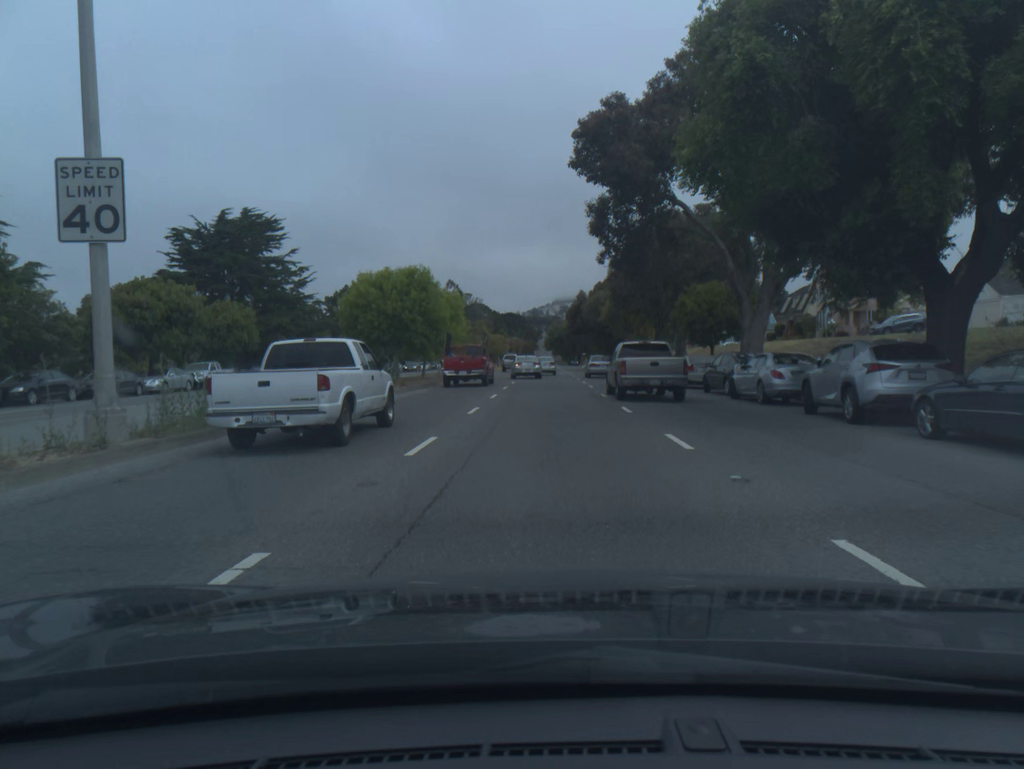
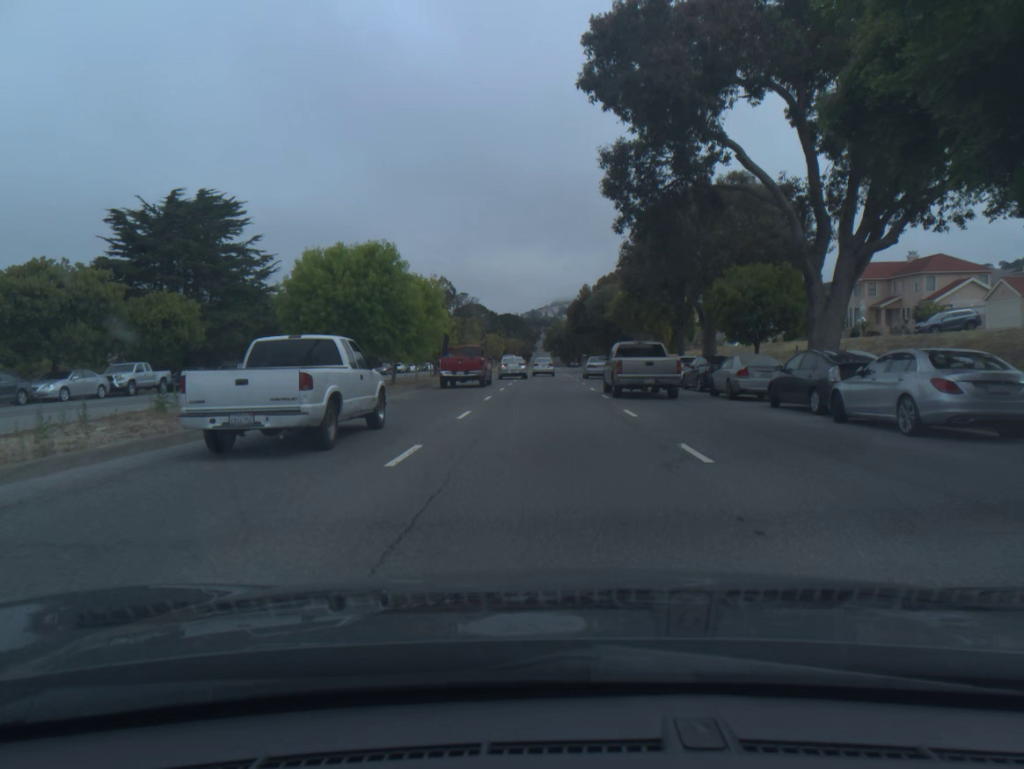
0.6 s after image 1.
(0.0, +8.8) m; 0°
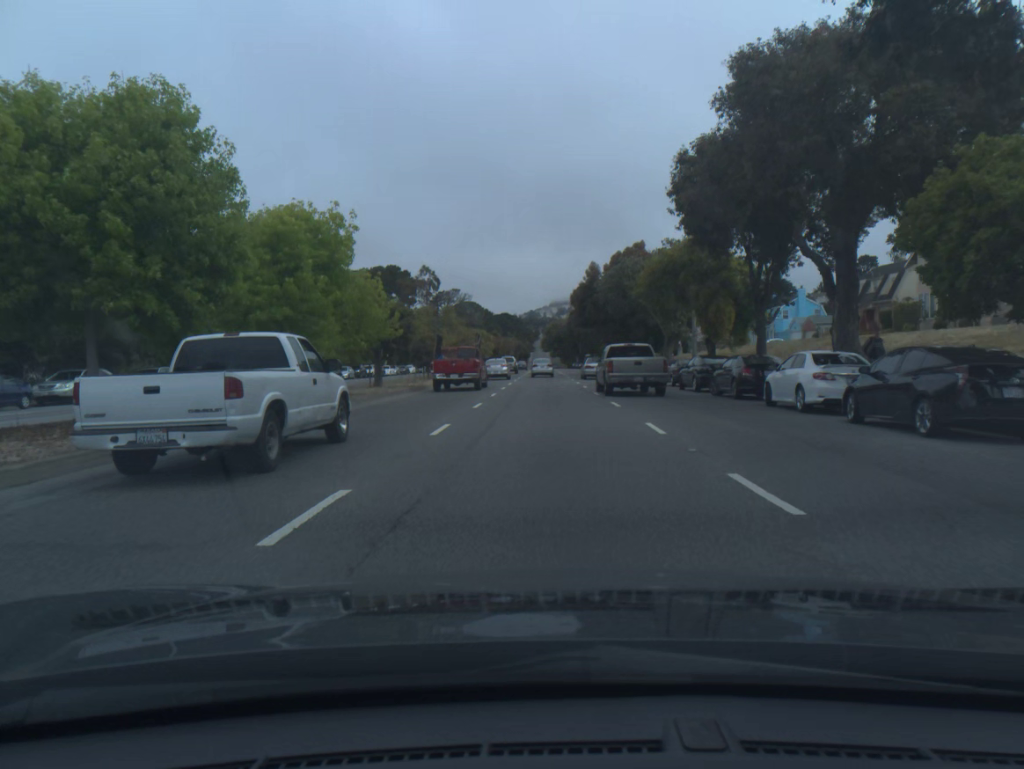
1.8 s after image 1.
(0.0, +18.2) m; 0°
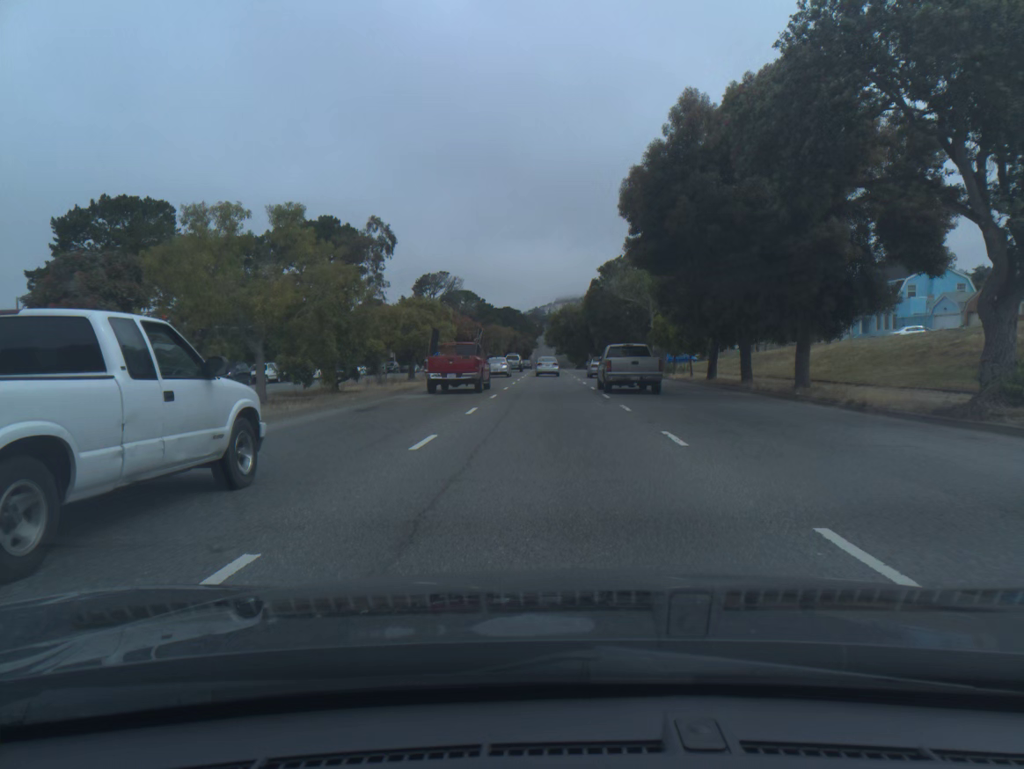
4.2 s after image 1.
(-0.1, +38.5) m; 0°
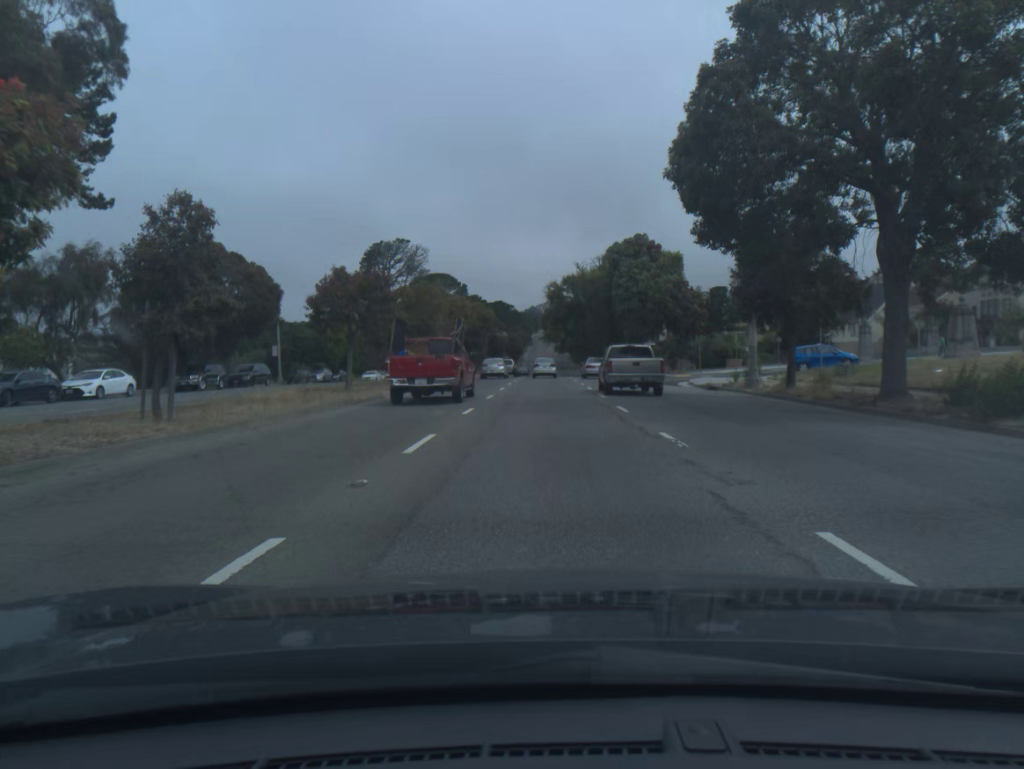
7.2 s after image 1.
(+0.3, +51.0) m; 0°
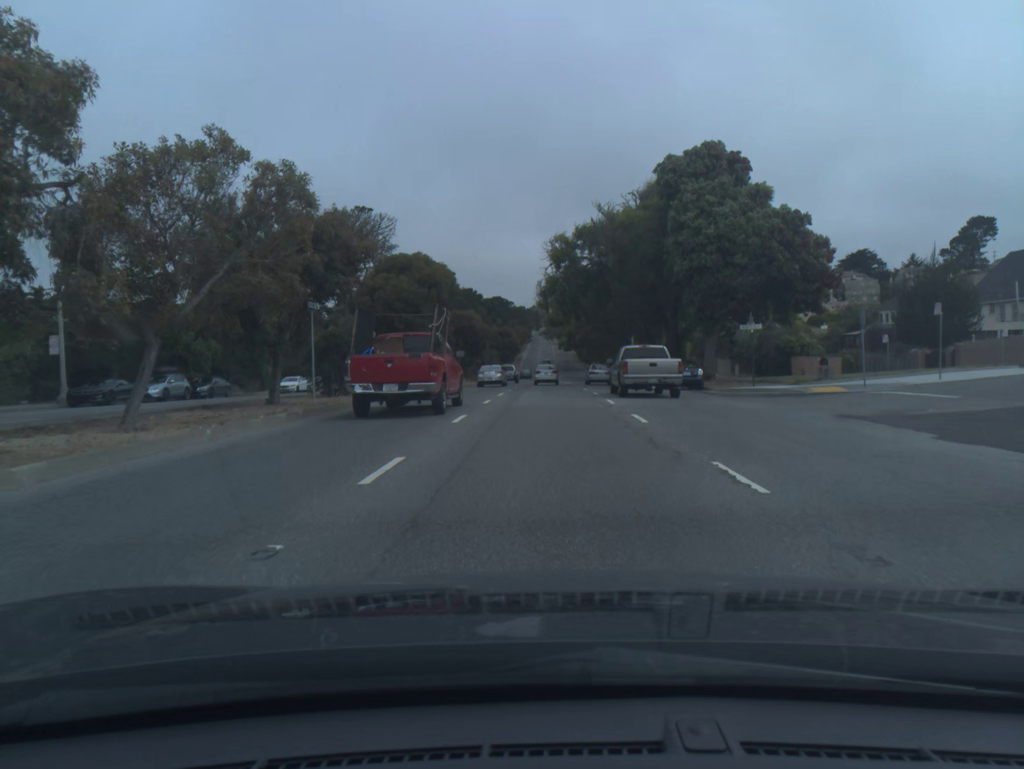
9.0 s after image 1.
(0.0, +31.9) m; 0°
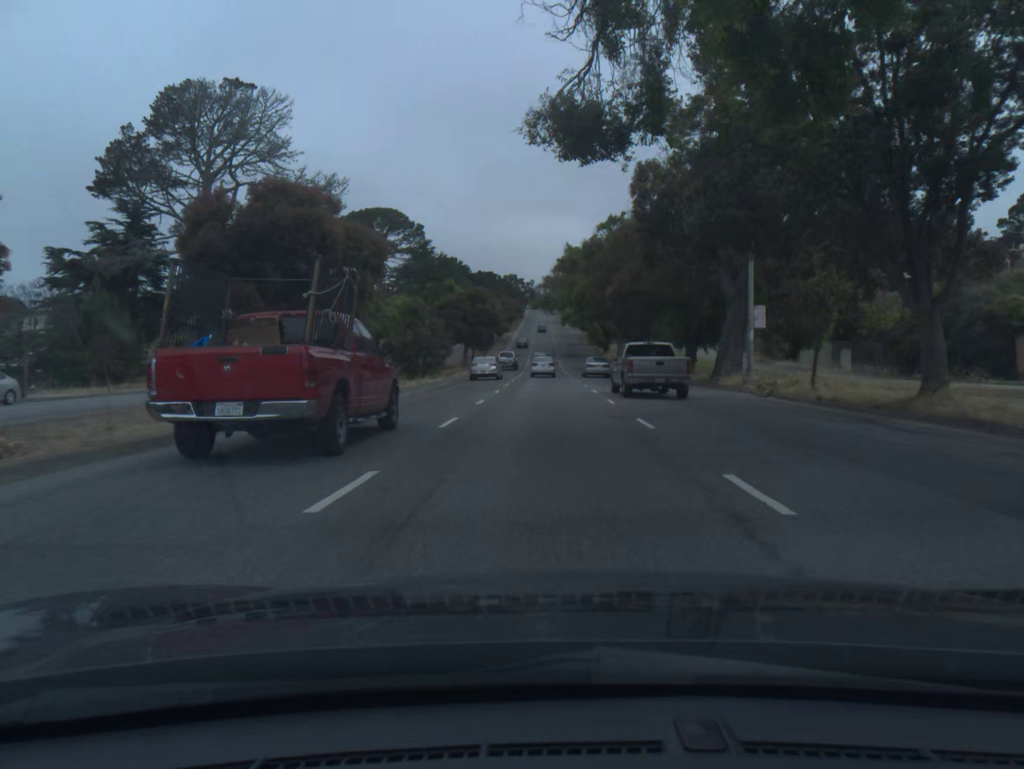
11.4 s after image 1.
(+0.1, +44.5) m; 0°
